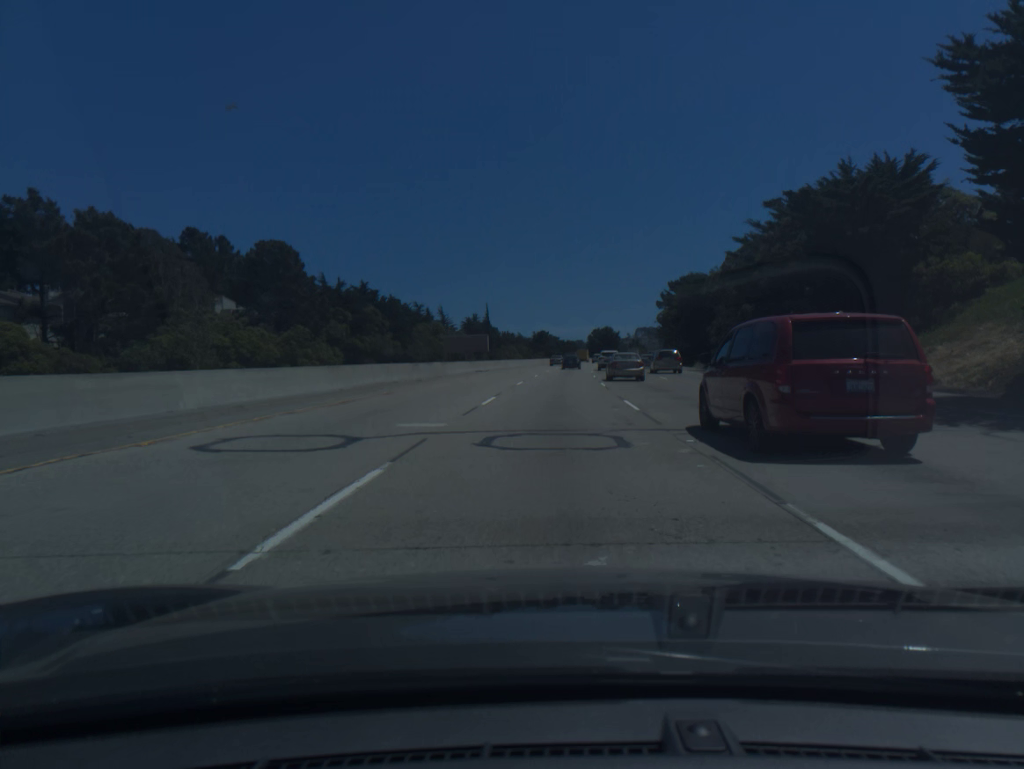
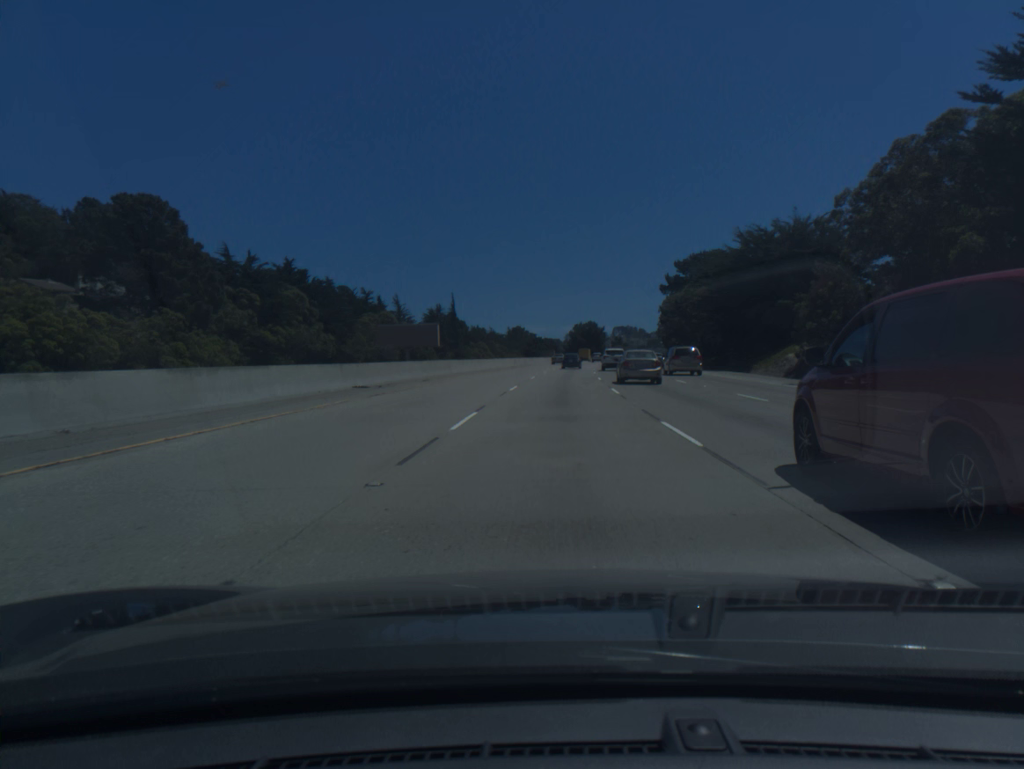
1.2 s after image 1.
(+0.5, +36.0) m; +2°
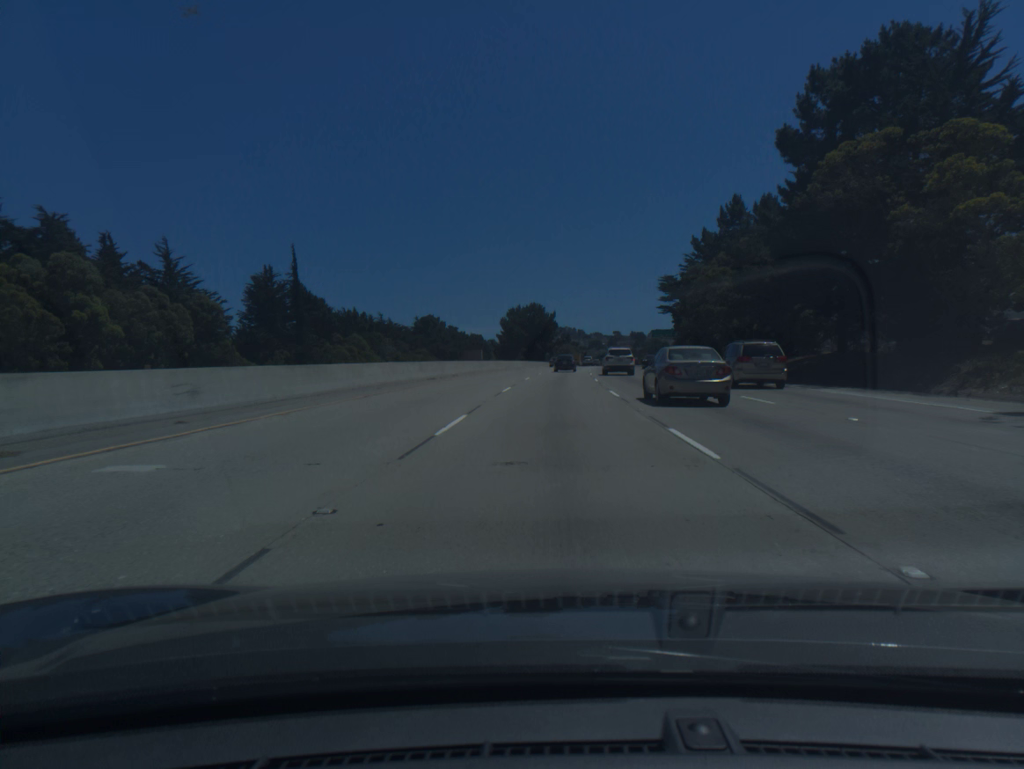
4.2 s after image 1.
(+3.7, +88.9) m; +5°
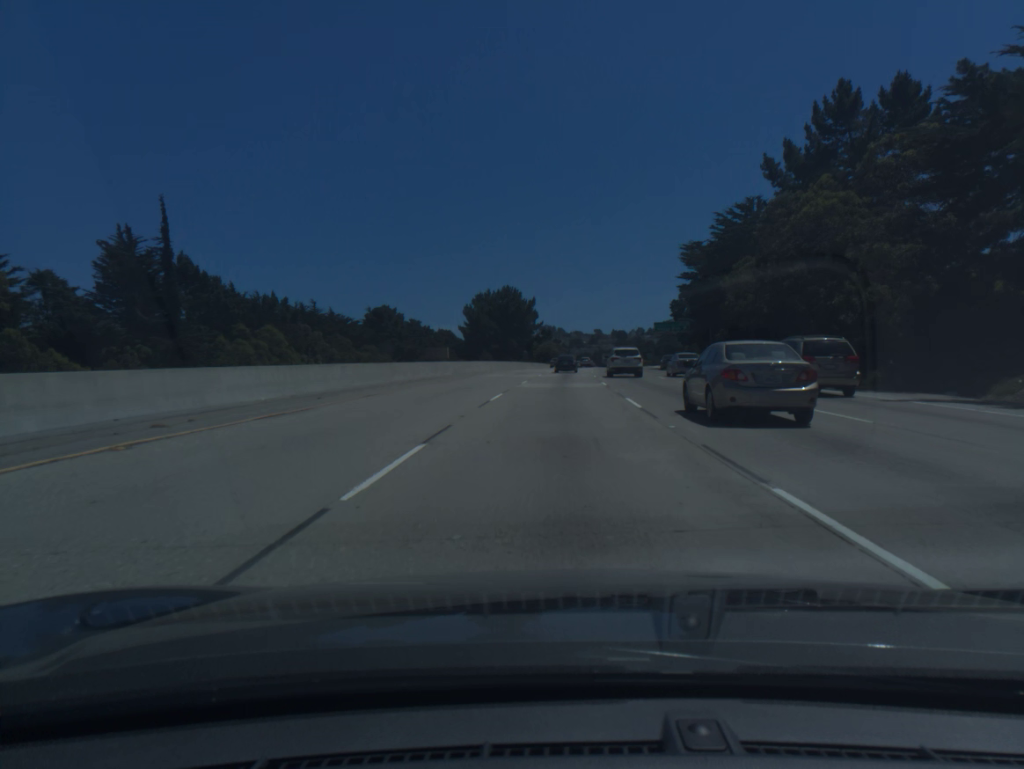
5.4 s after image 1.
(+0.4, +35.1) m; +1°
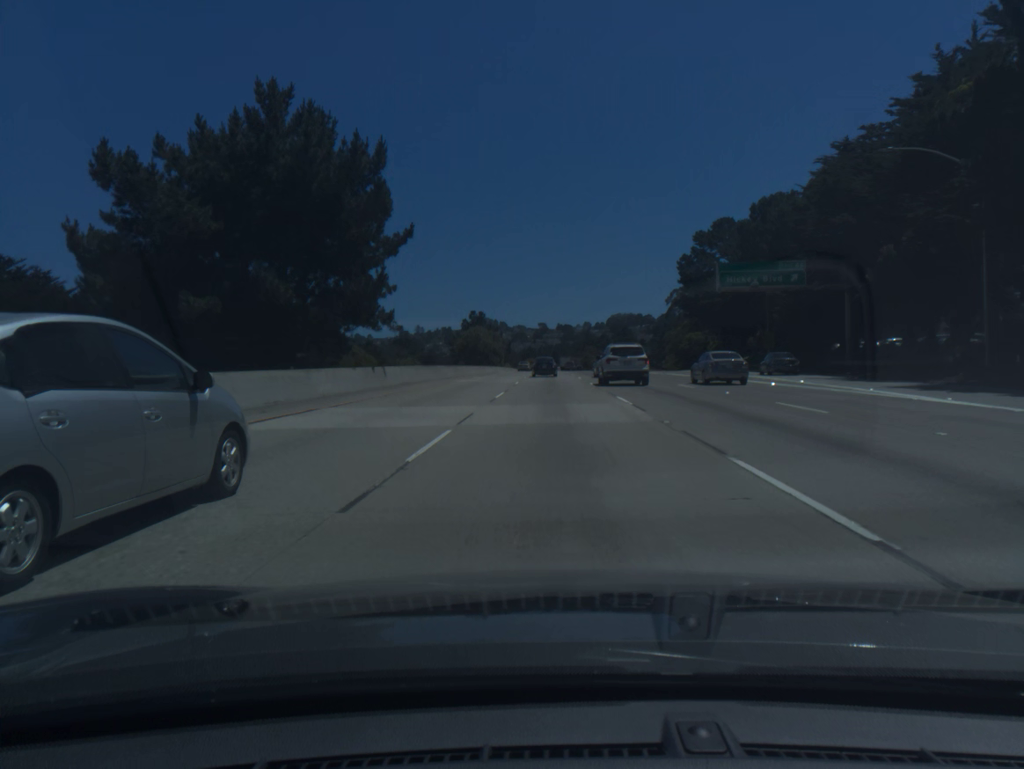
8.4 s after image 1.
(+3.1, +86.3) m; +4°
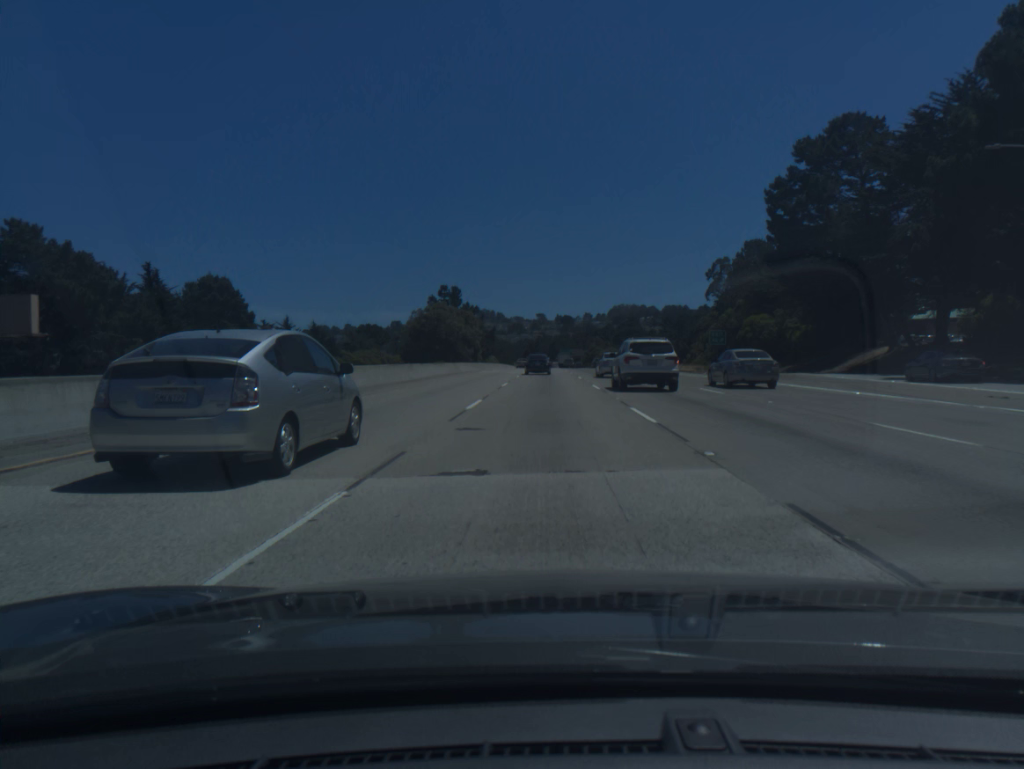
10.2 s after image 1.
(+0.3, +50.1) m; 0°
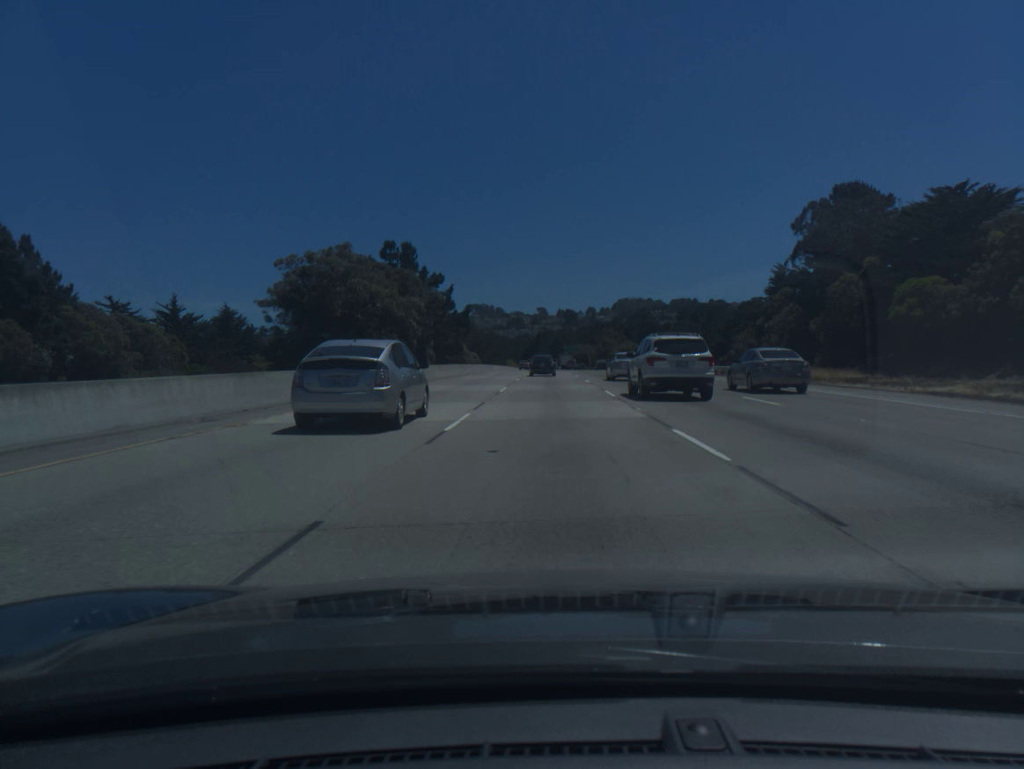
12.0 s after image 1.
(-0.1, +49.0) m; 0°
